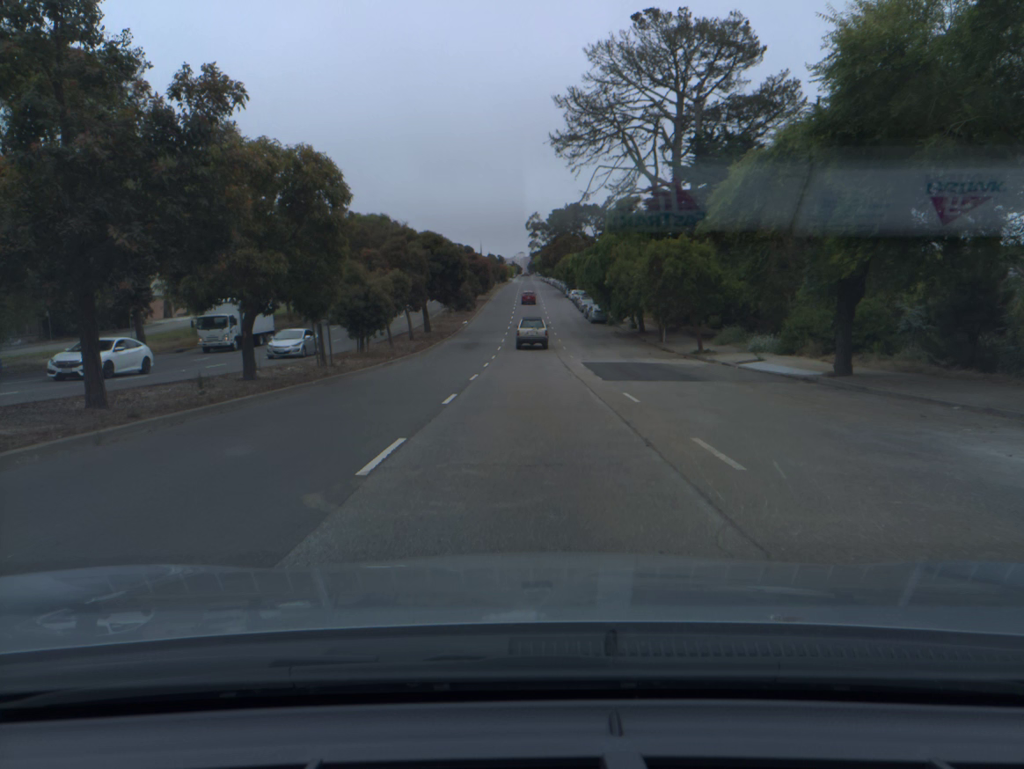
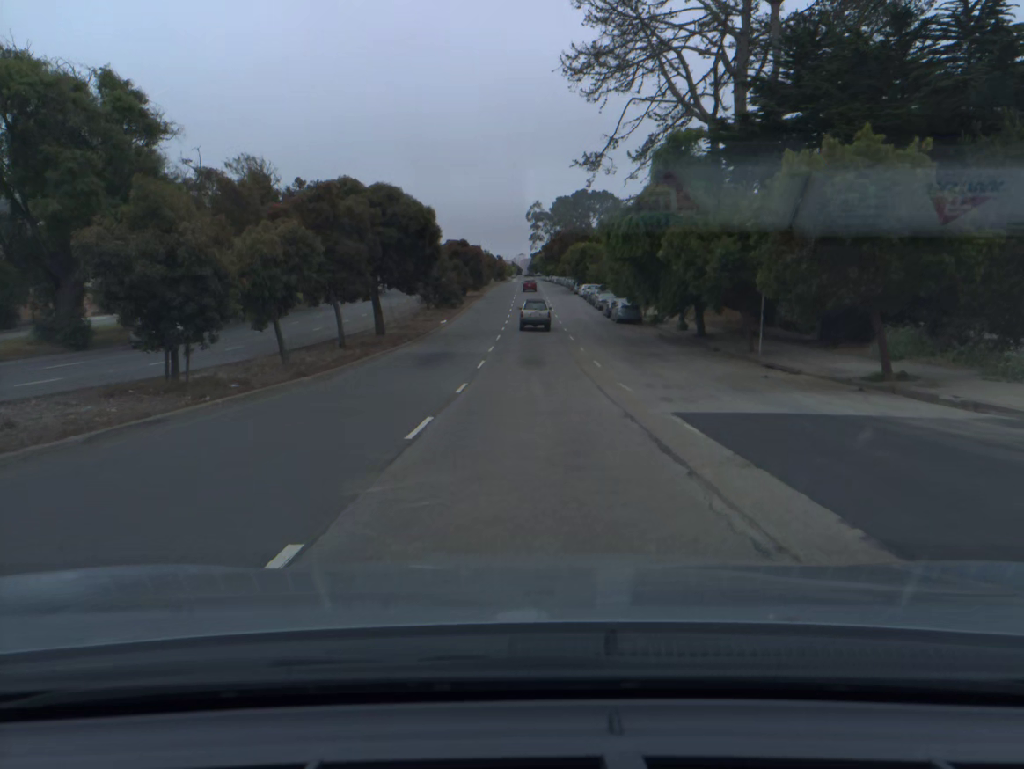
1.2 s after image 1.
(+0.2, +19.8) m; +1°
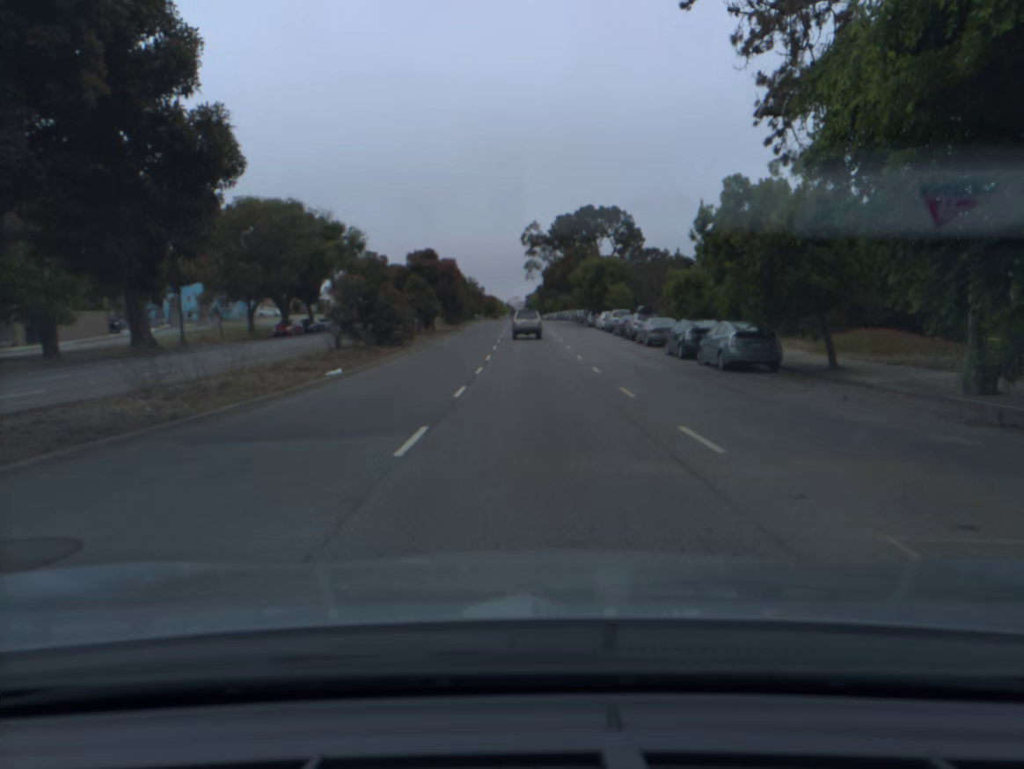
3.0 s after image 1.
(+0.1, +29.8) m; +1°
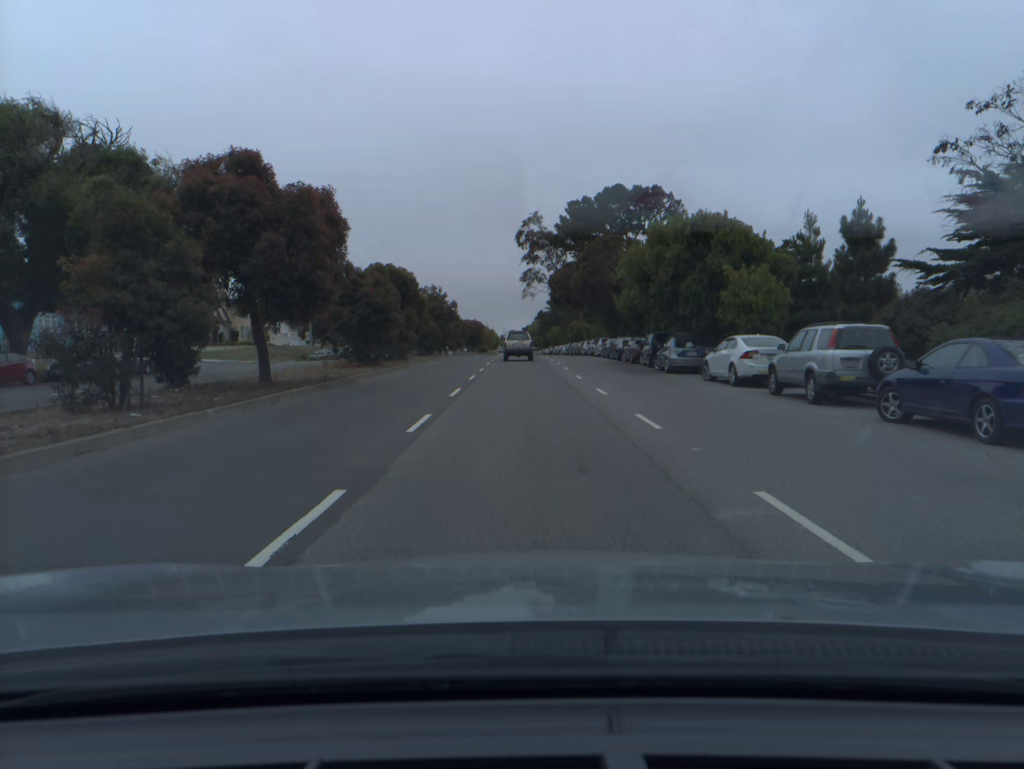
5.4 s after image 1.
(0.0, +40.1) m; 0°
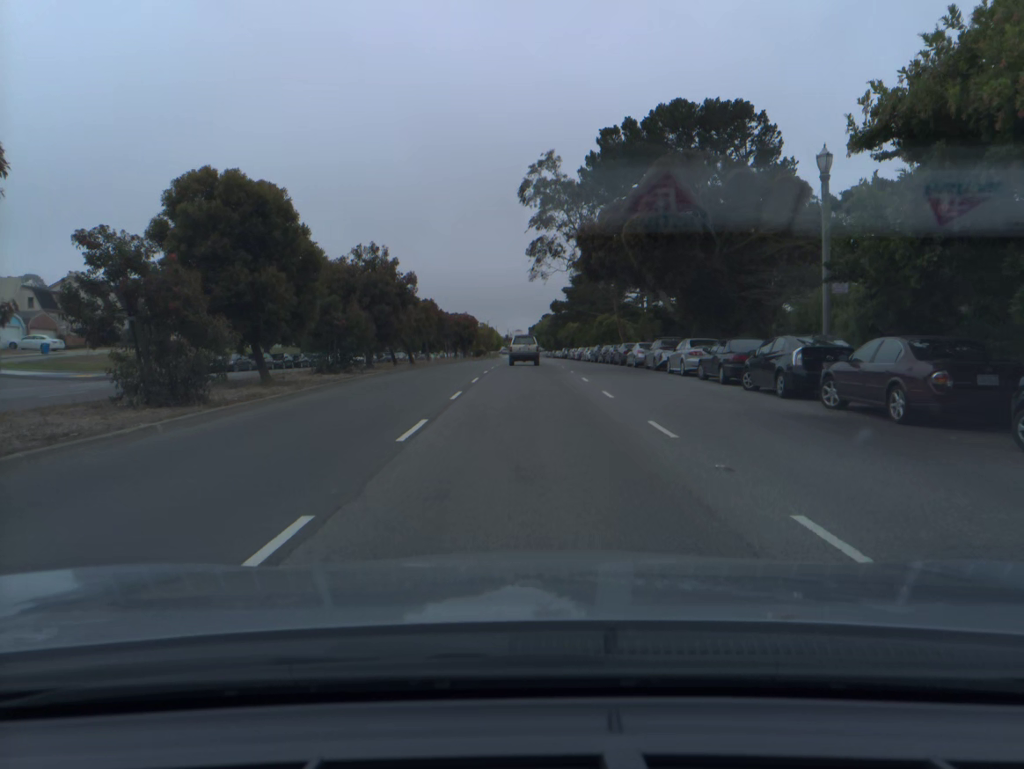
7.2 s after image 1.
(-0.1, +29.8) m; 0°
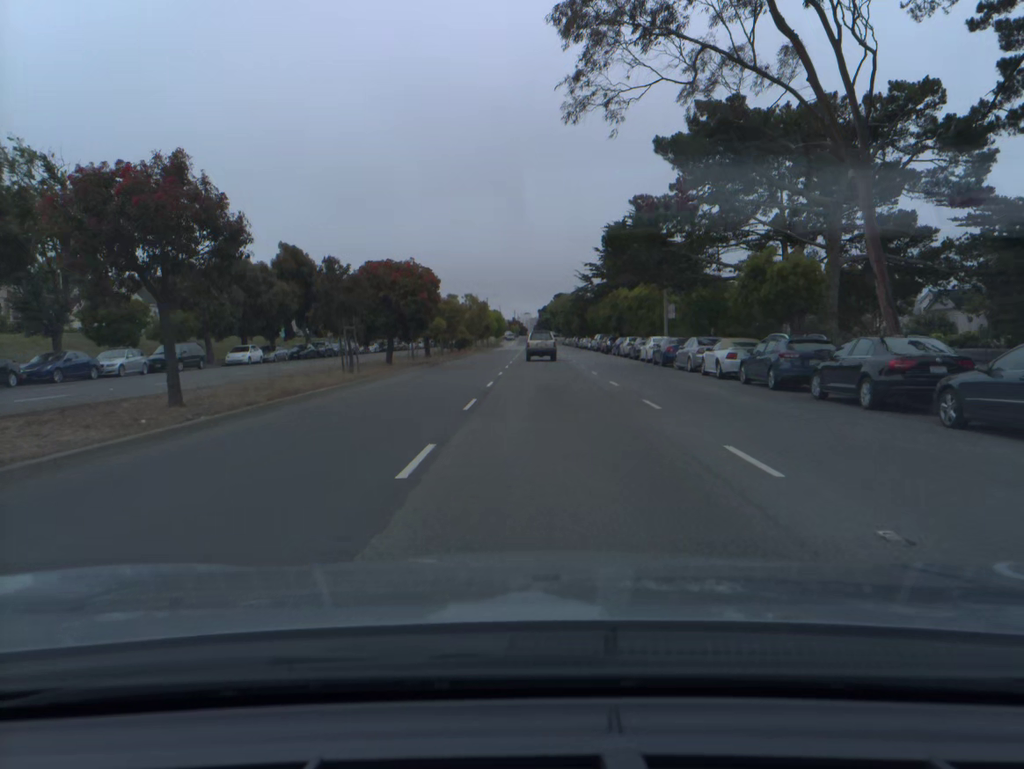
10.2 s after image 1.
(-0.3, +46.1) m; -1°
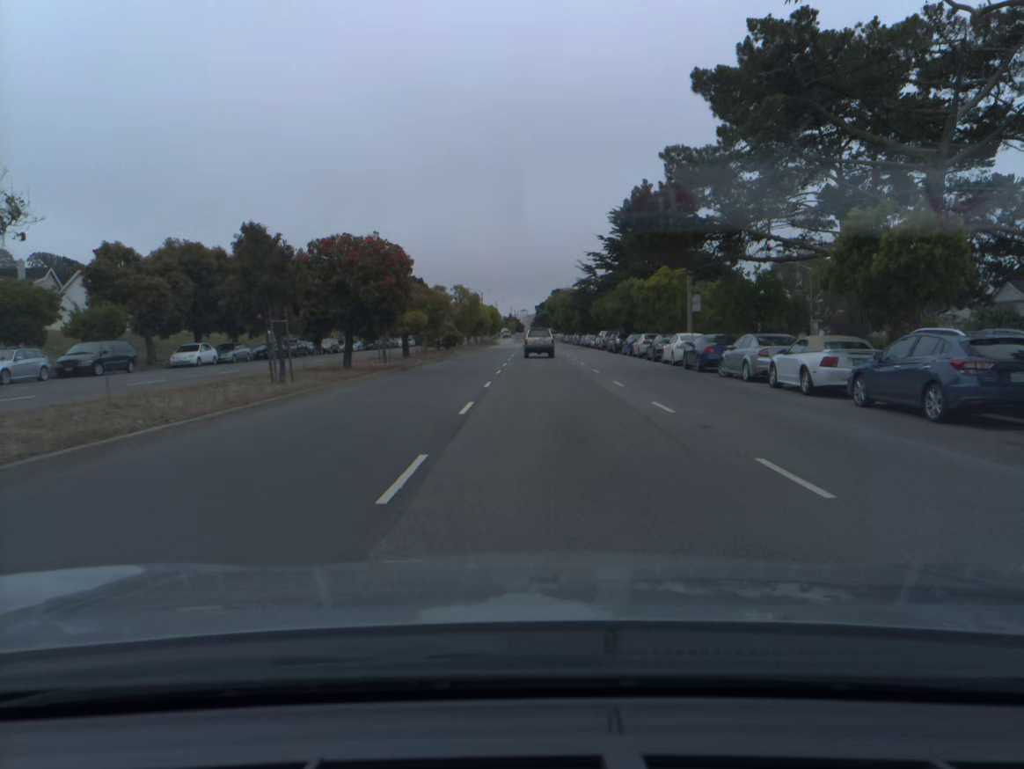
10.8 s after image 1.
(0.0, +8.5) m; 0°
